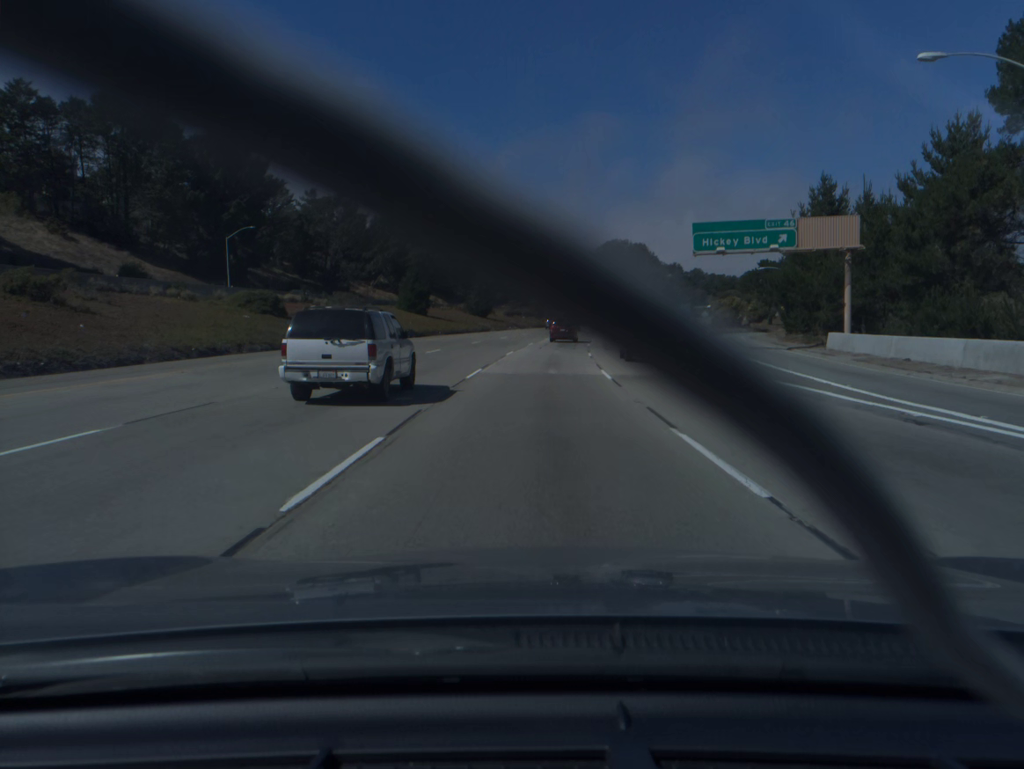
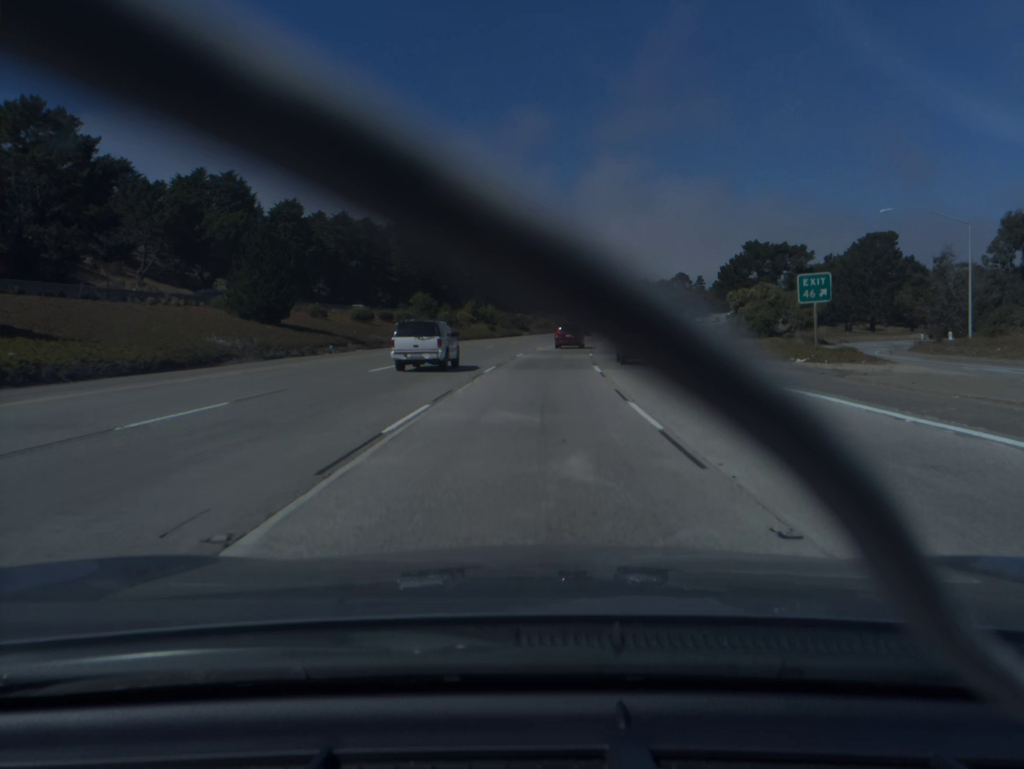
(+3.3, +68.0) m; +6°
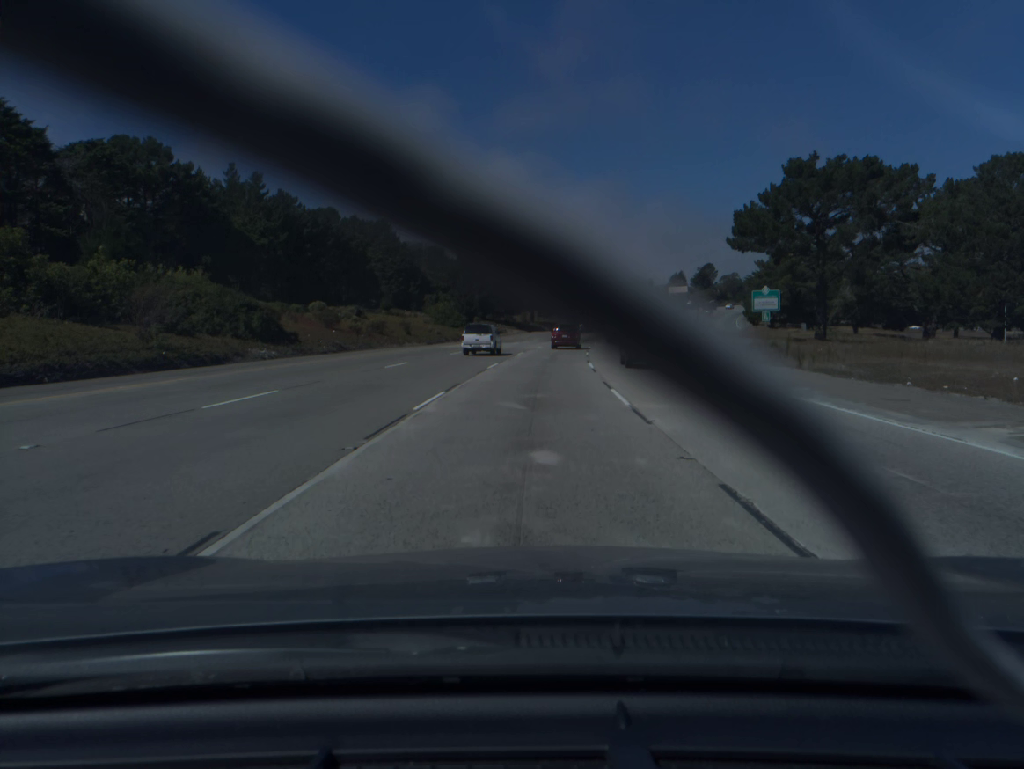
(+5.9, +83.7) m; +8°
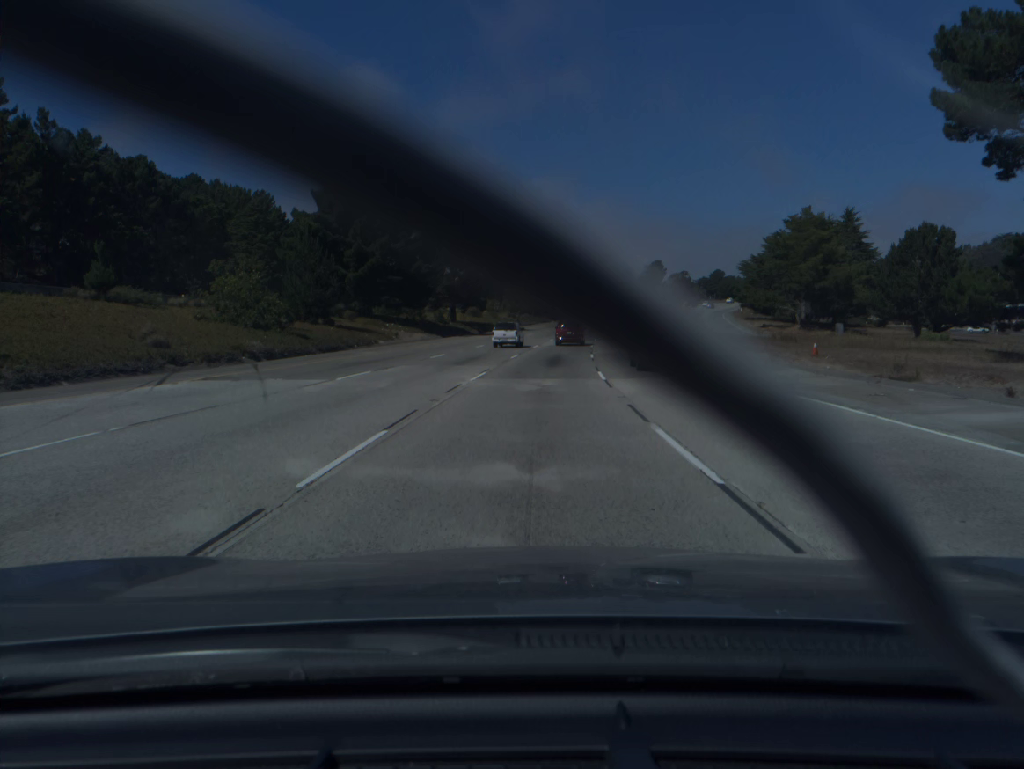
(+1.8, +50.1) m; +5°
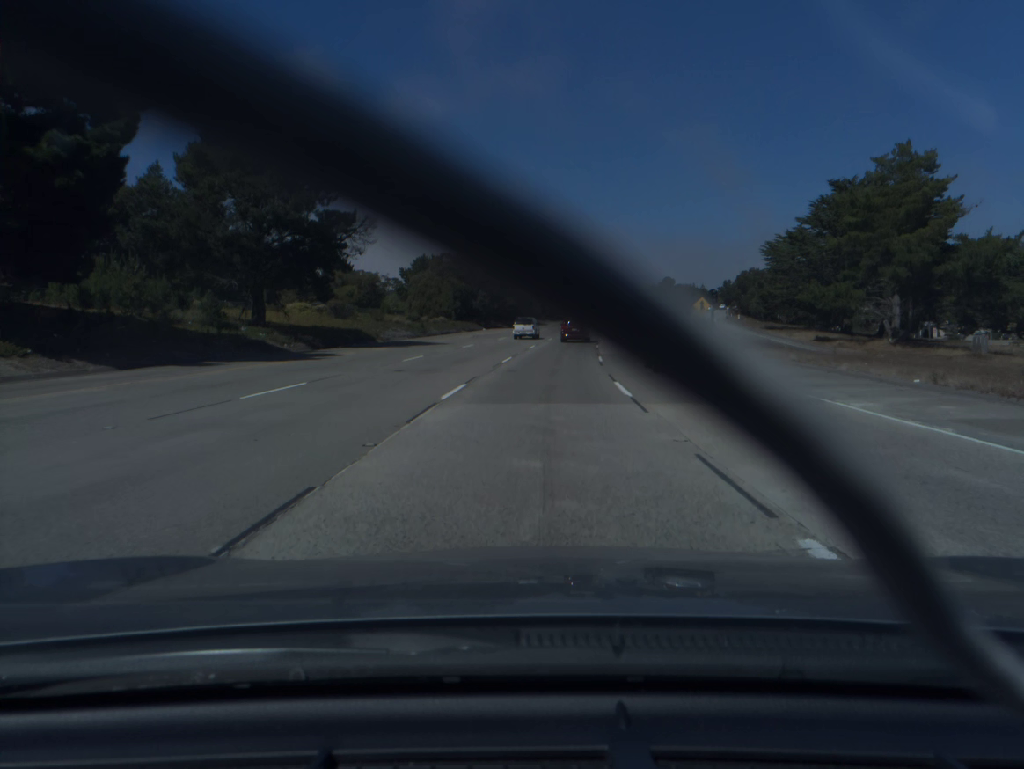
(+2.0, +50.0) m; +5°
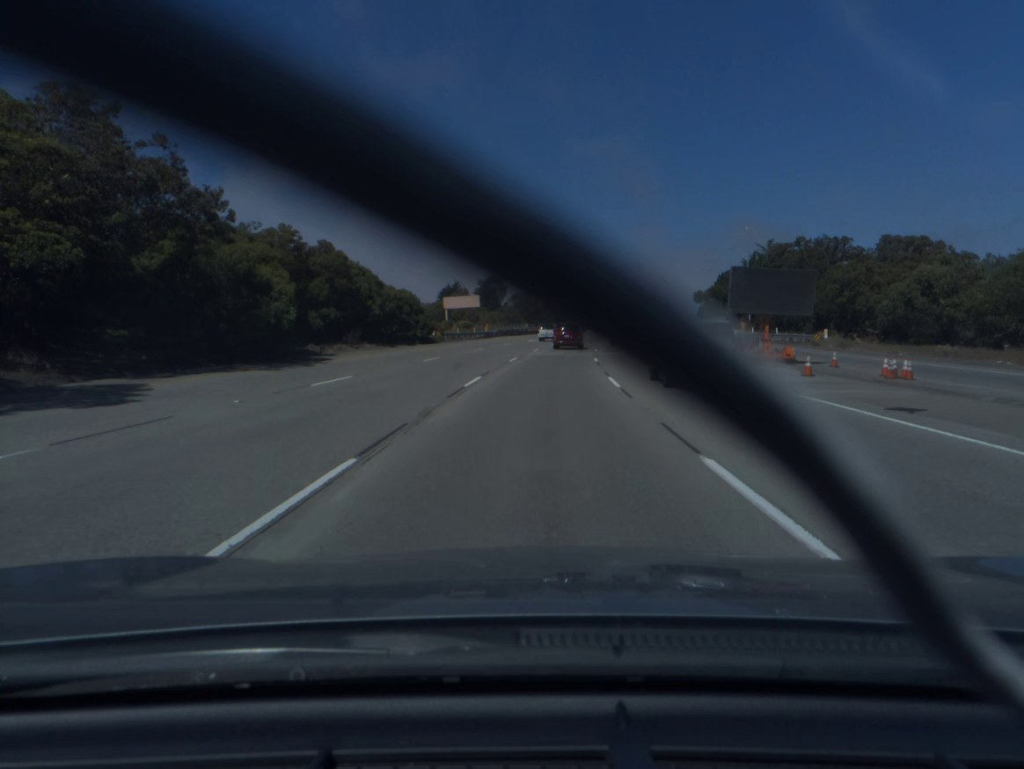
(+6.1, +82.5) m; +8°
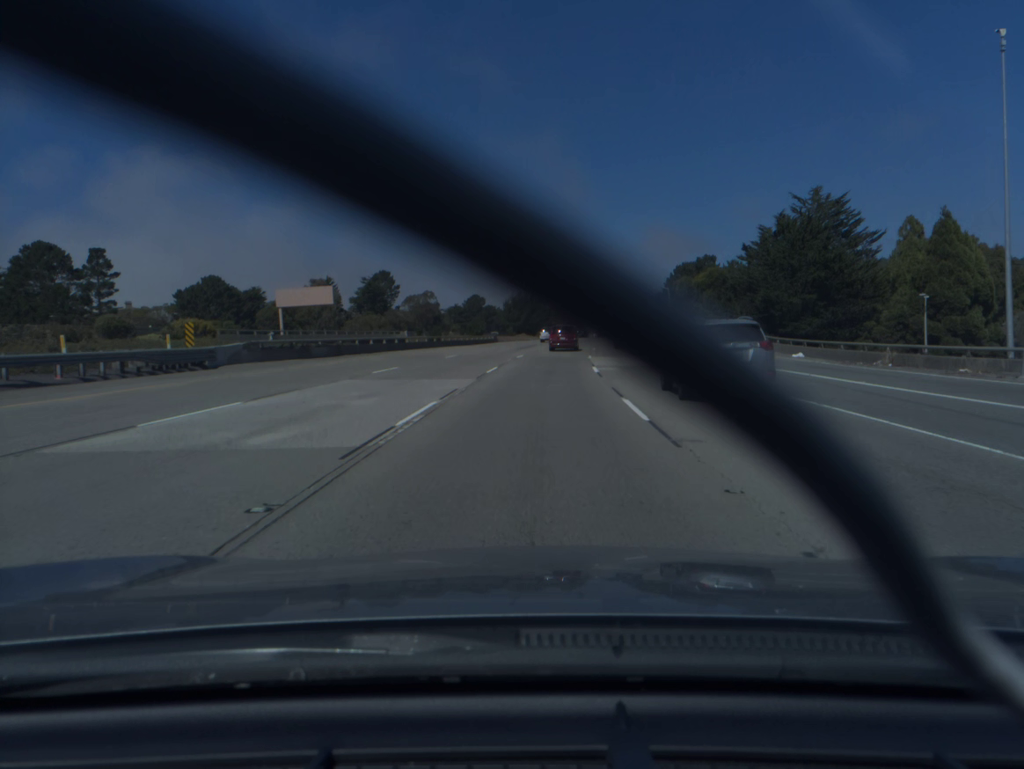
(+3.8, +65.3) m; +6°
